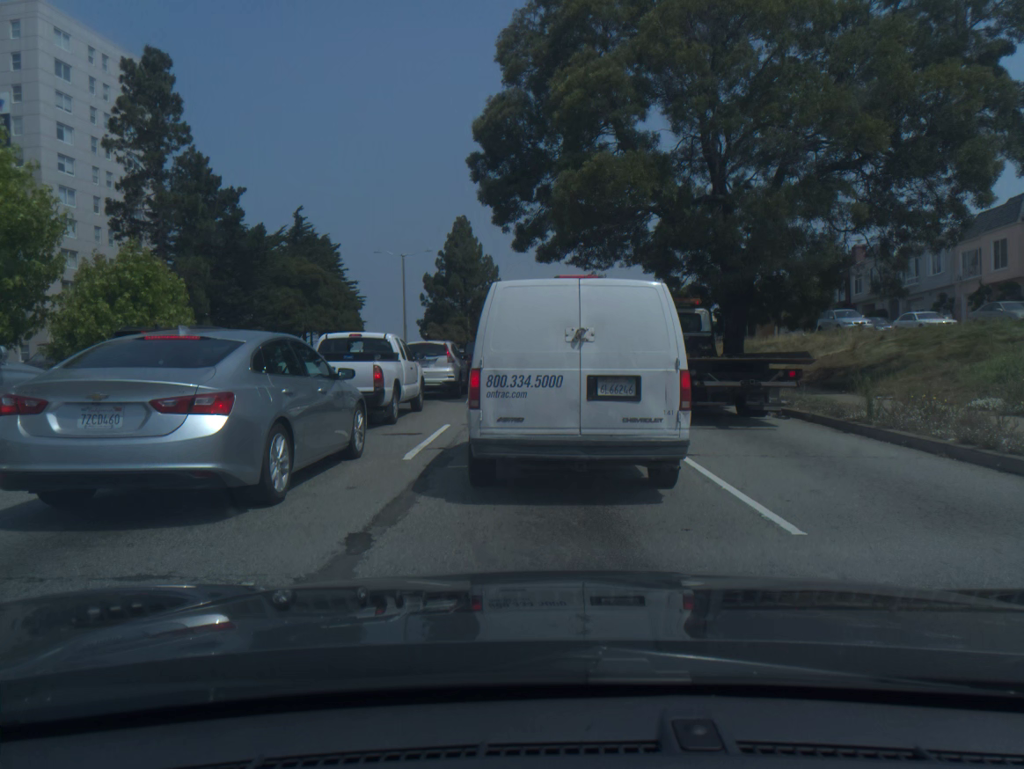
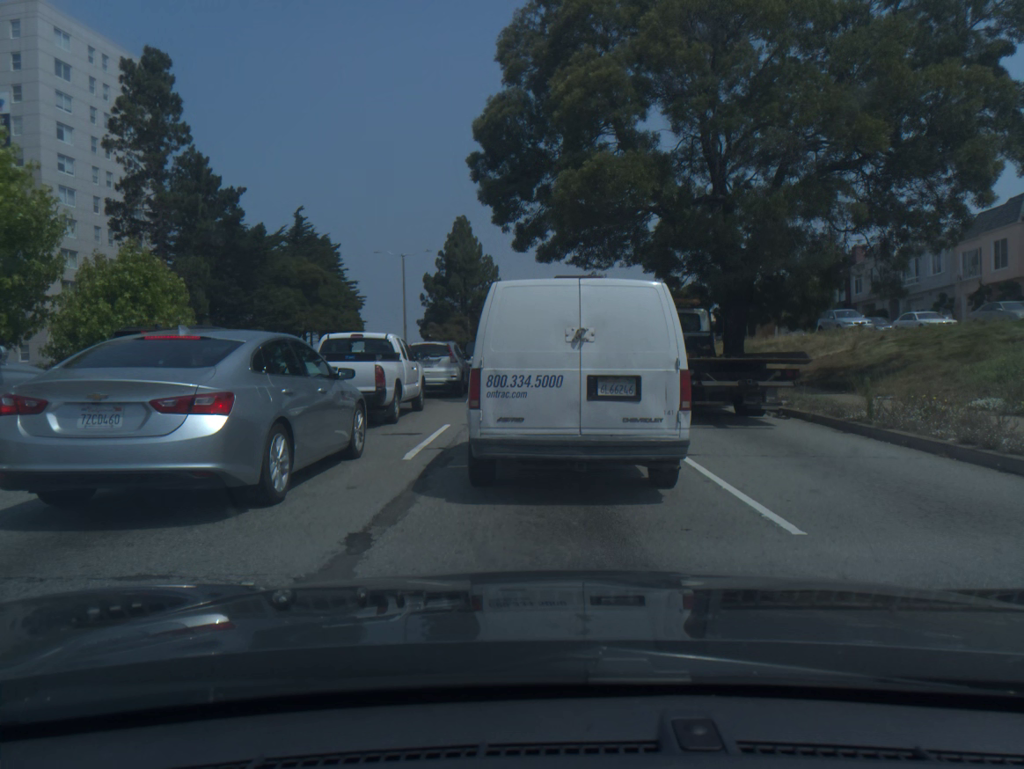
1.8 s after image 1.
(0.0, 0.0) m; 0°
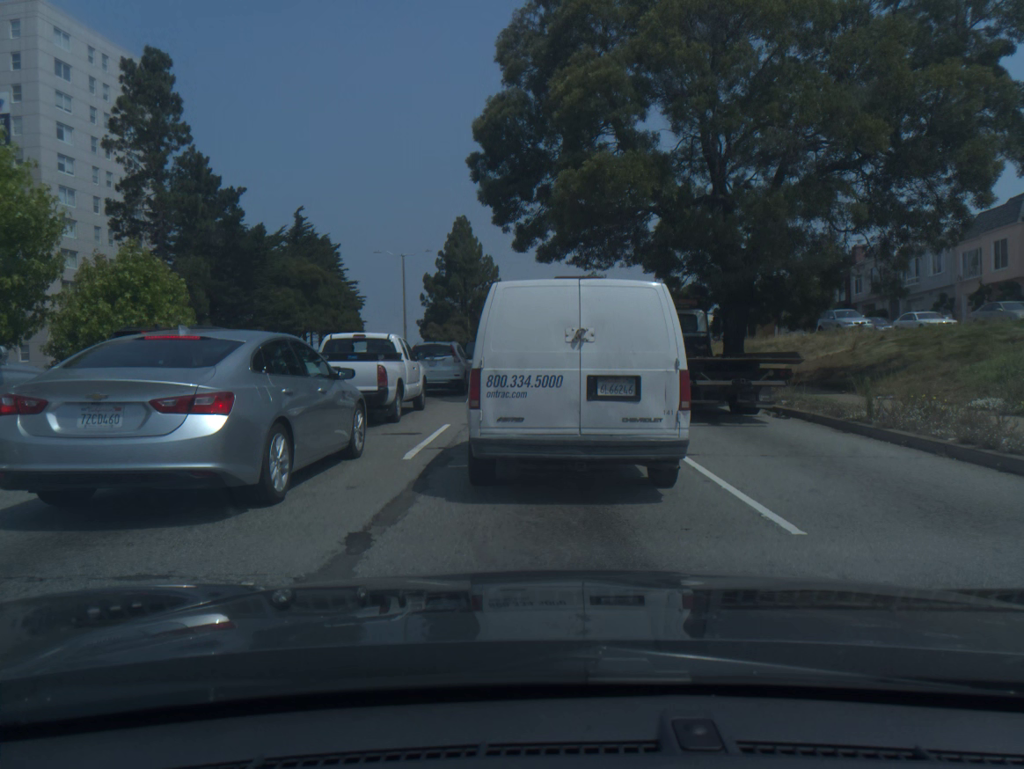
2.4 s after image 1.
(0.0, 0.0) m; 0°
